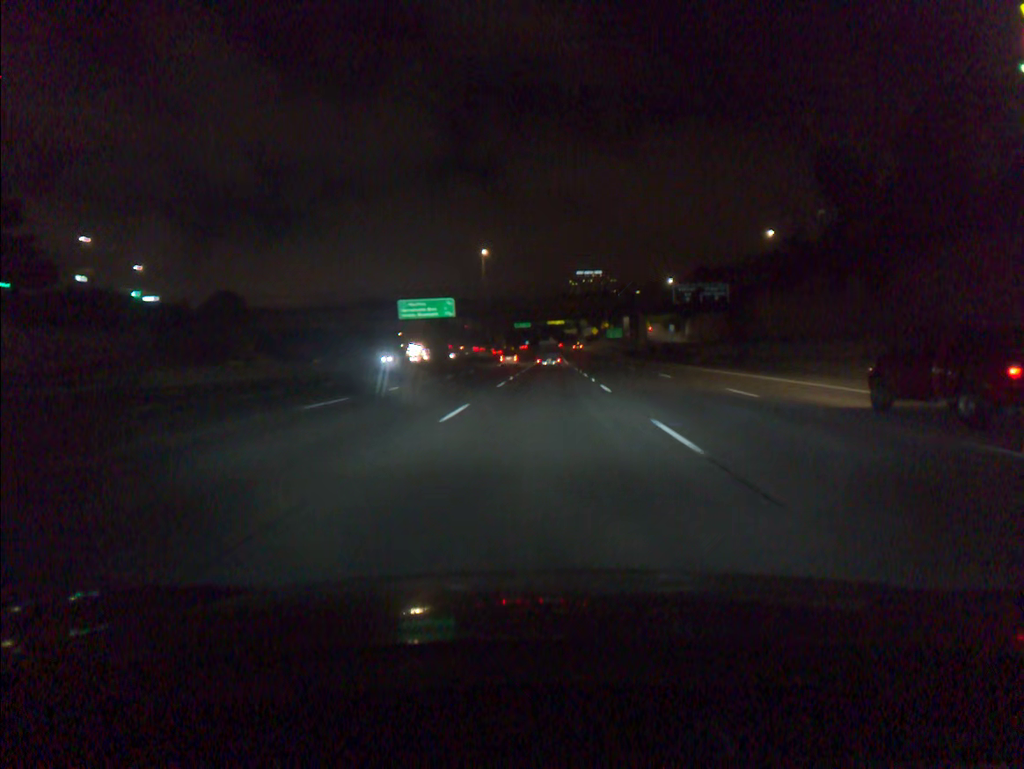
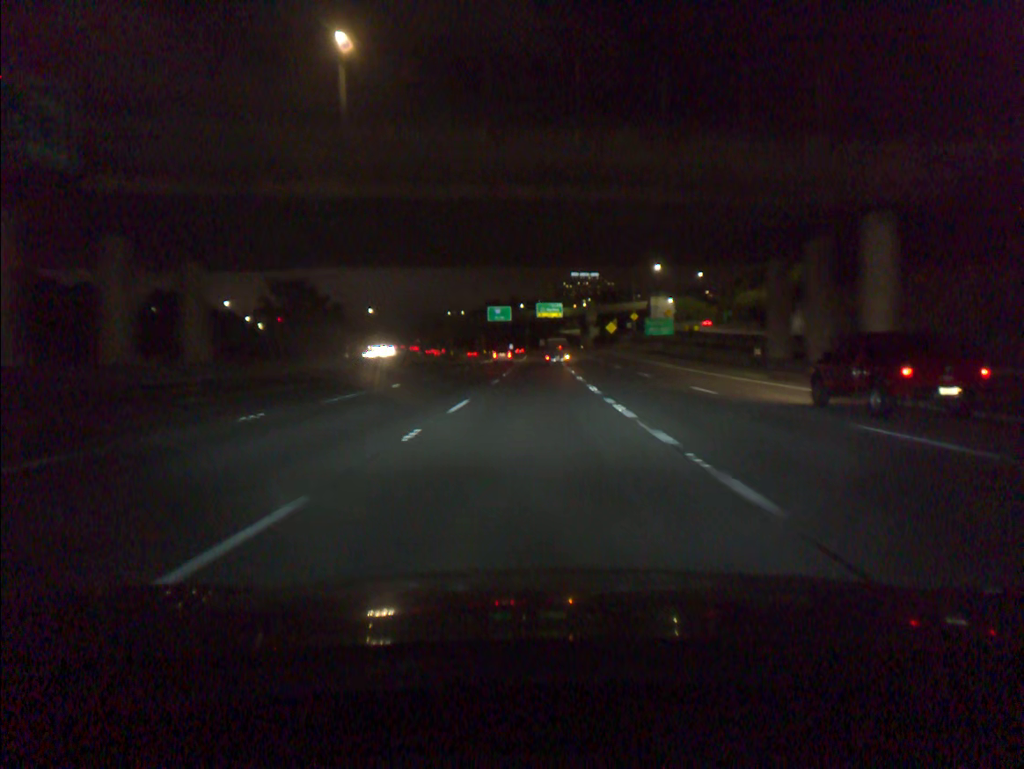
(+1.4, +85.0) m; +1°
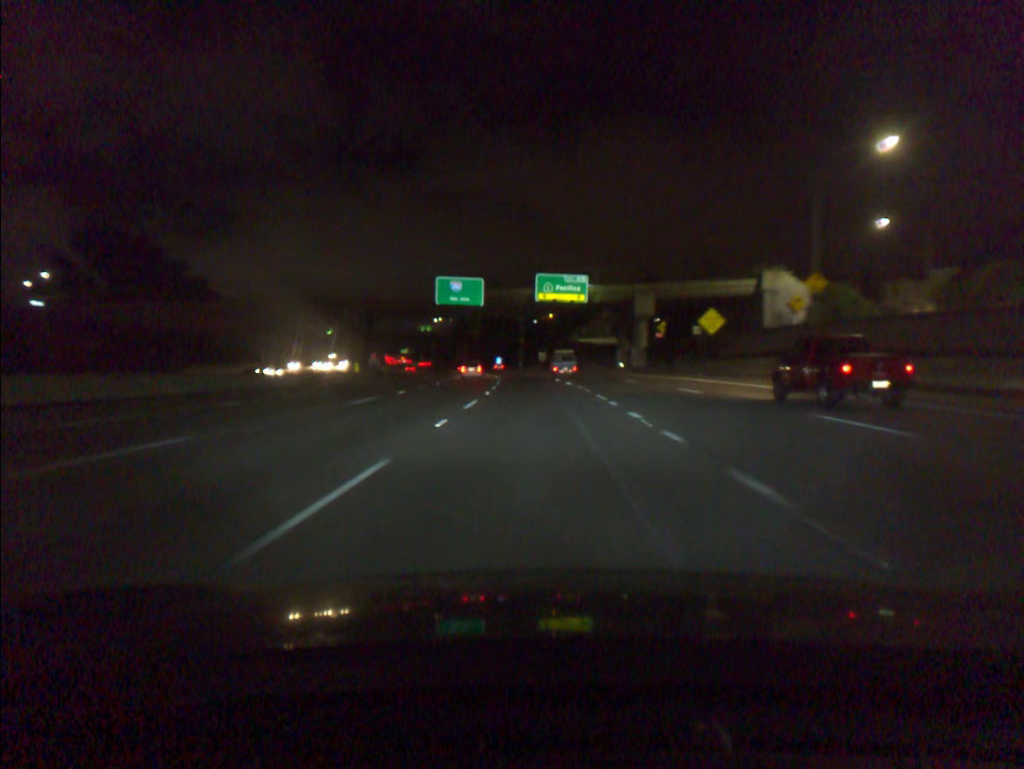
(-0.1, +84.9) m; 0°
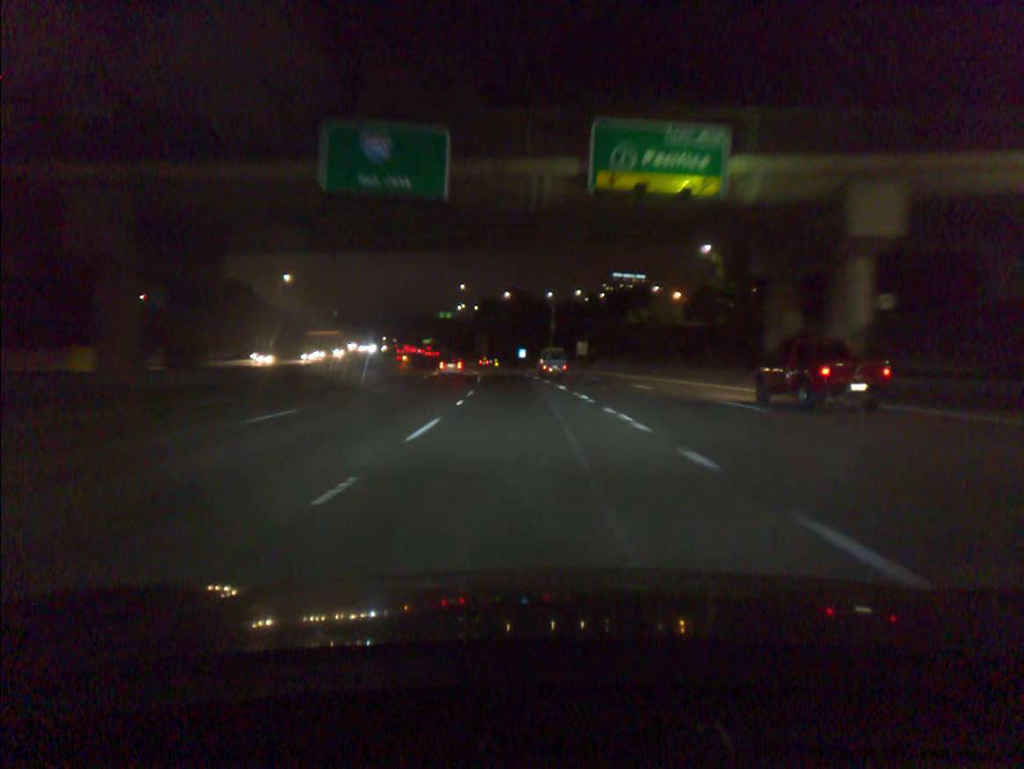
(-0.8, +51.8) m; -2°
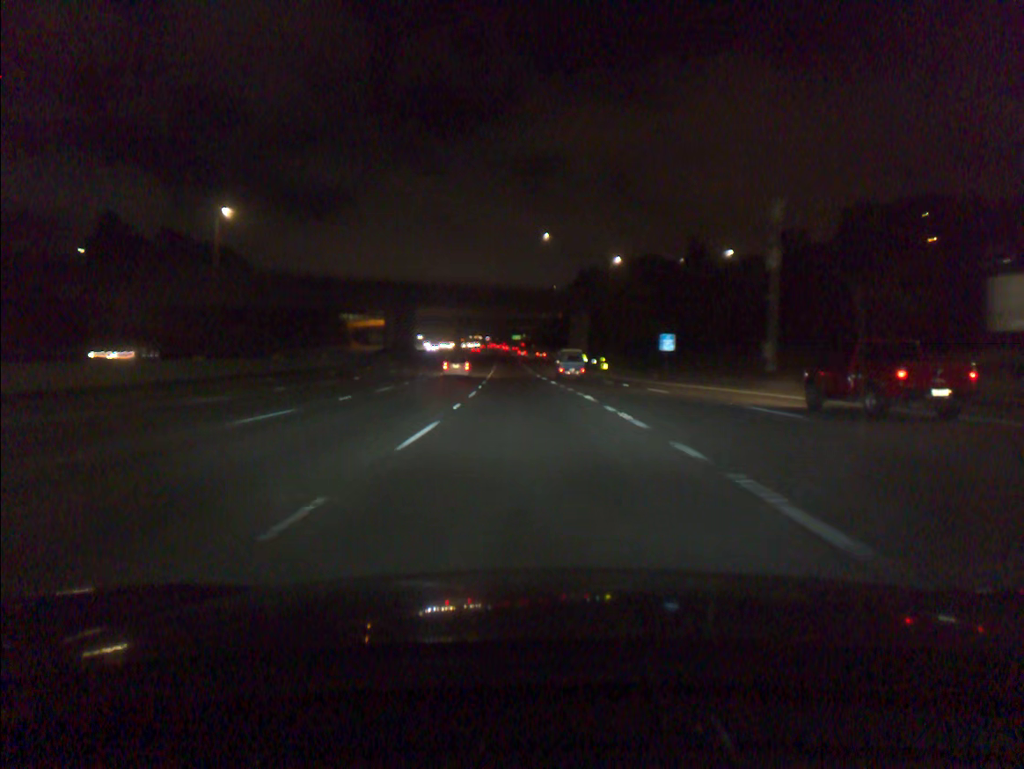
(-5.7, +88.8) m; -7°
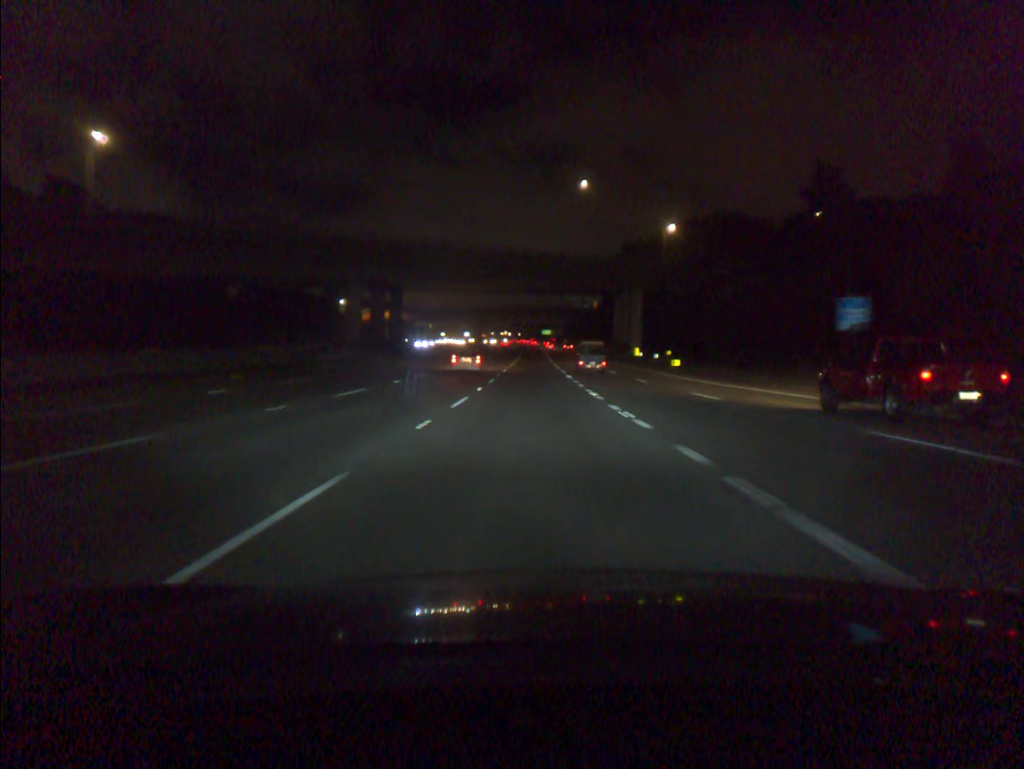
(-0.7, +36.4) m; -2°
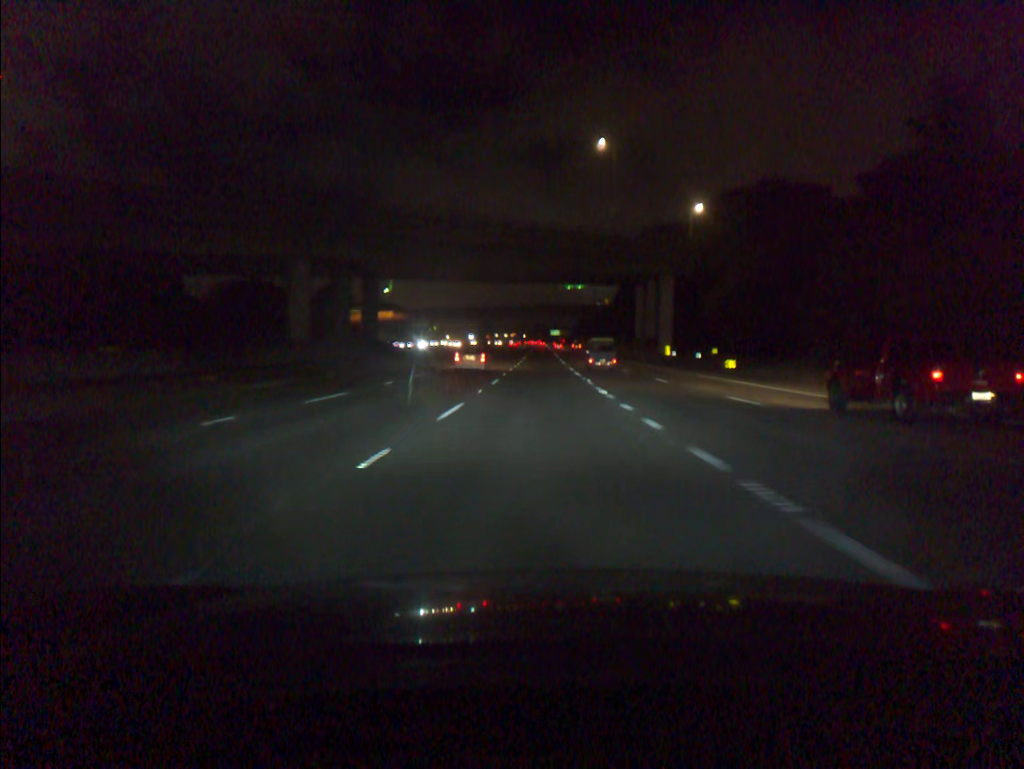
(-0.1, +18.3) m; -1°
